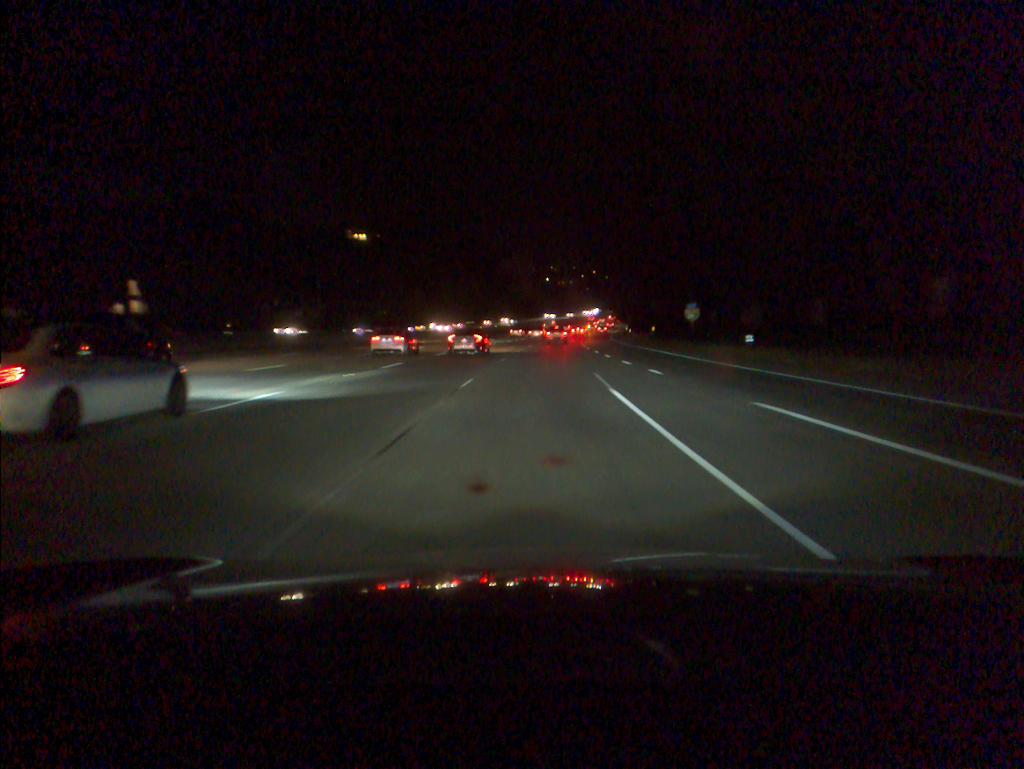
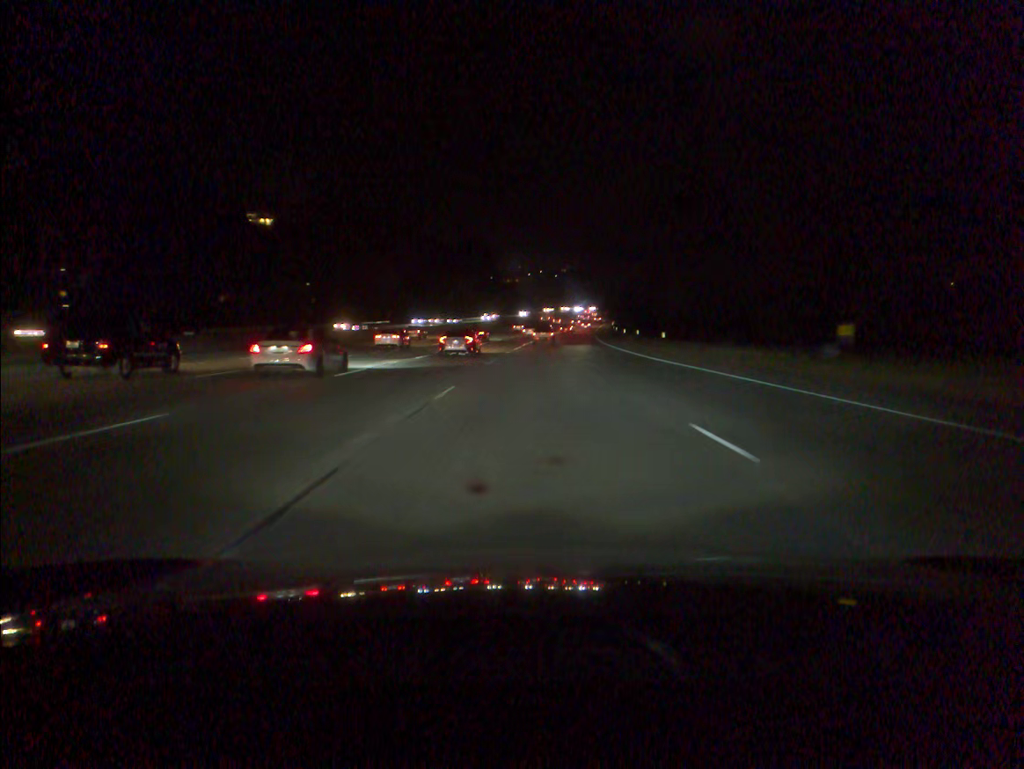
(+2.1, +61.2) m; +4°
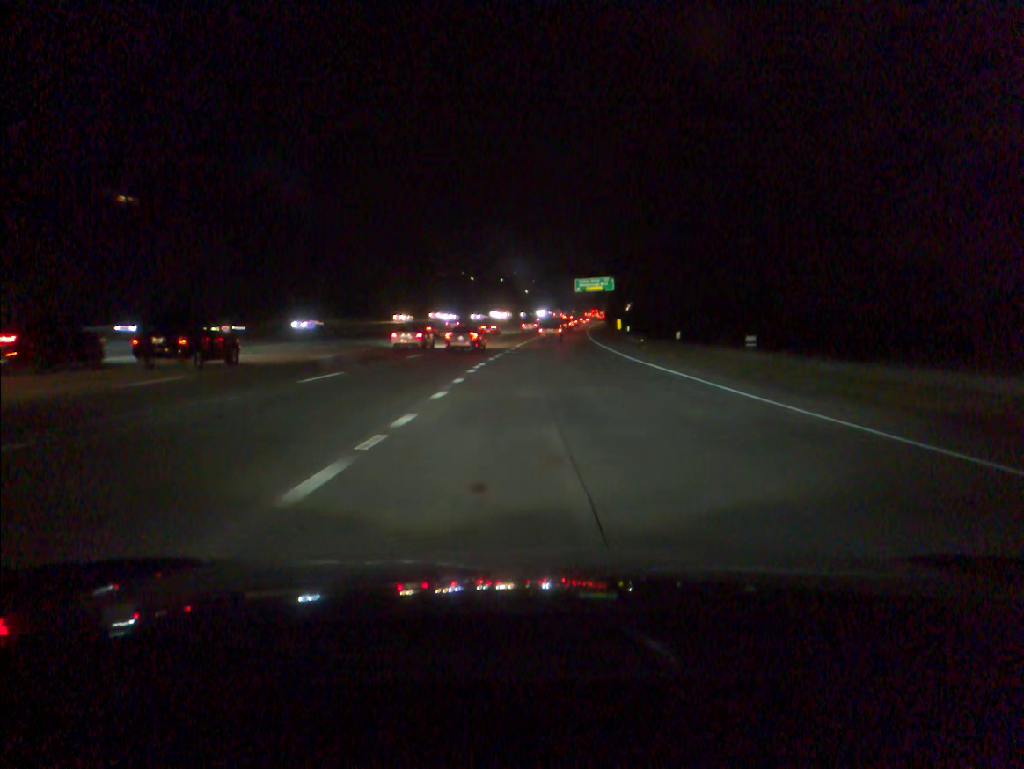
(+2.5, +75.6) m; +4°
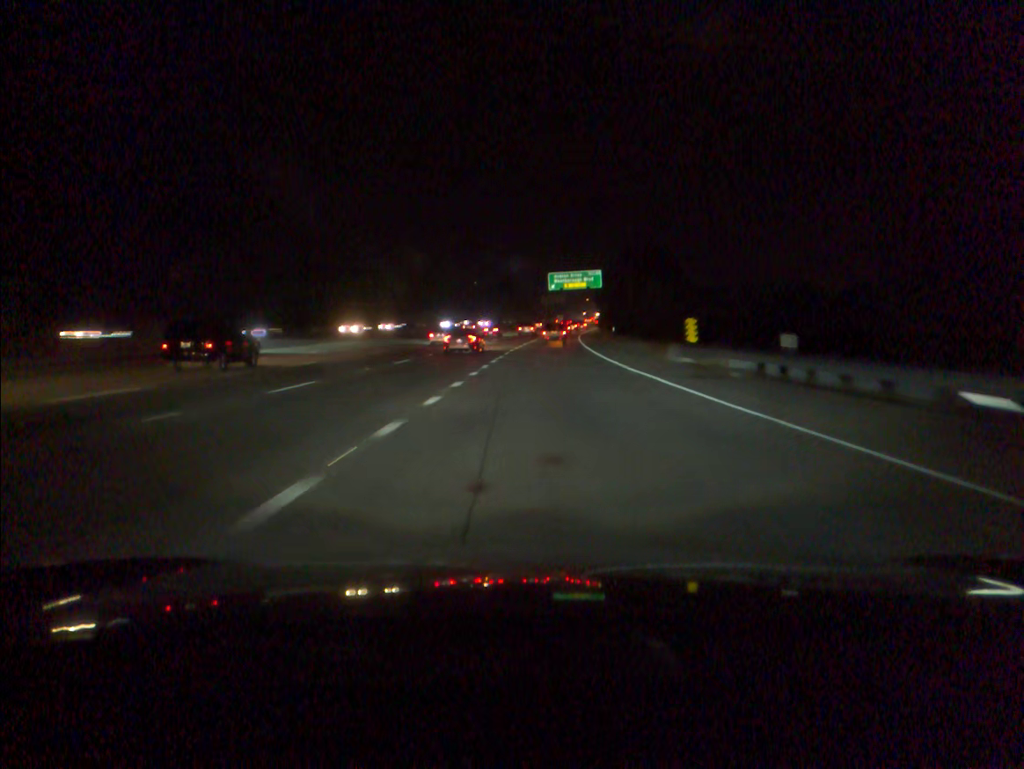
(+1.1, +46.0) m; +3°
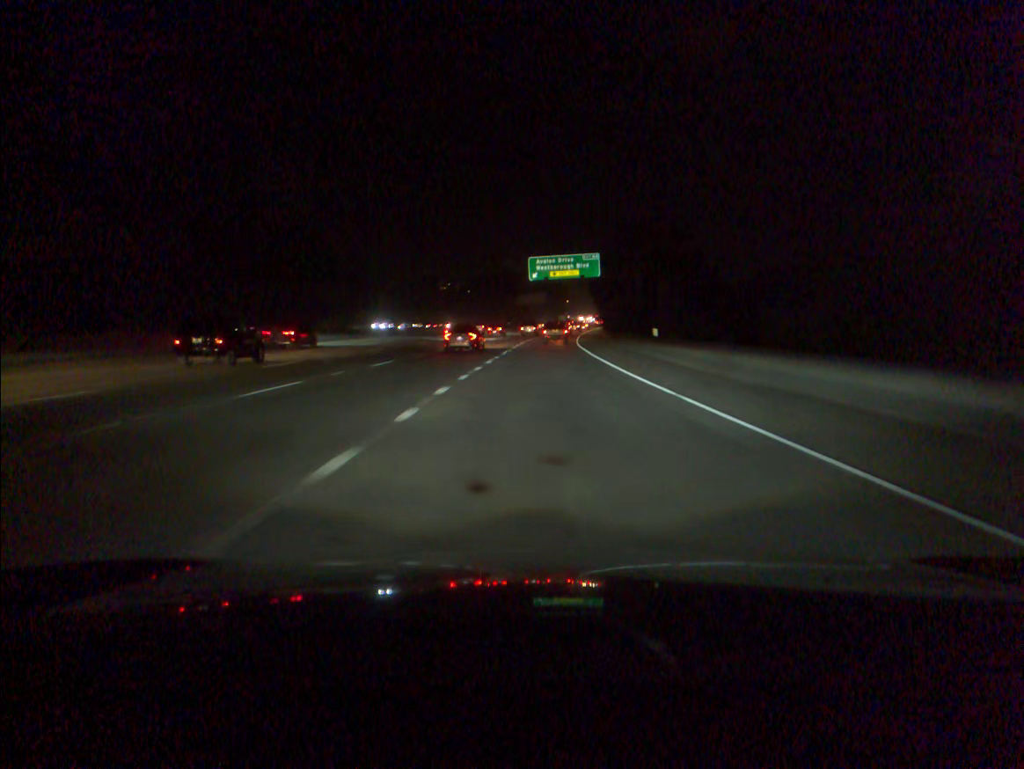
(+0.5, +30.6) m; +2°
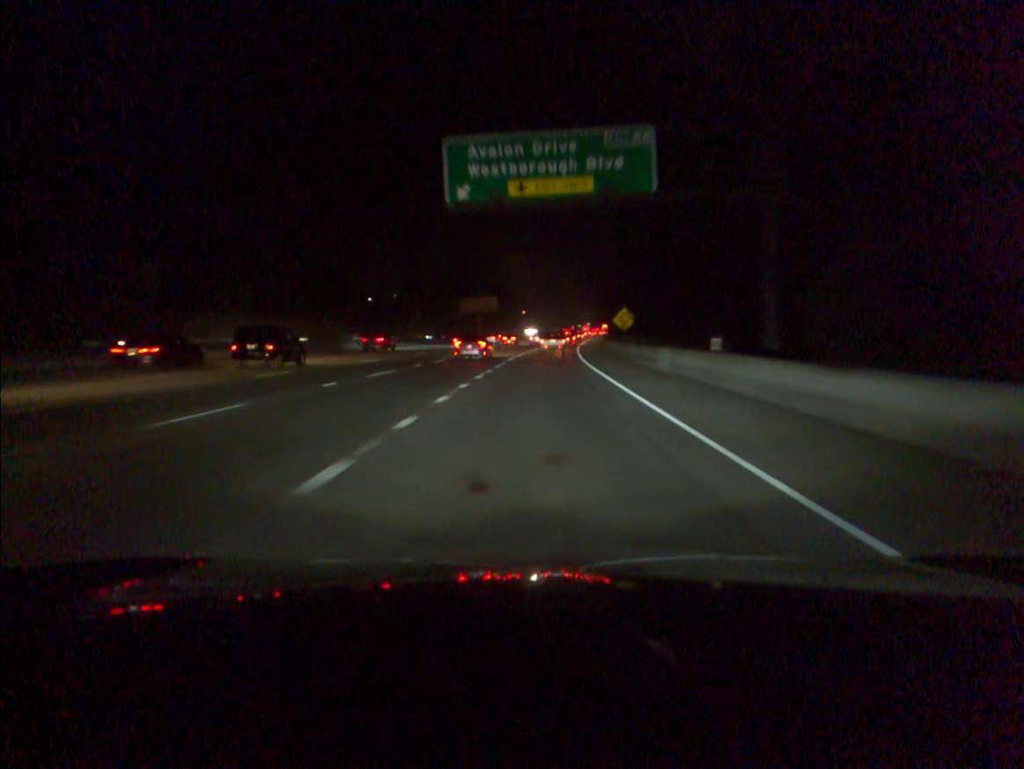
(+1.7, +59.7) m; +3°
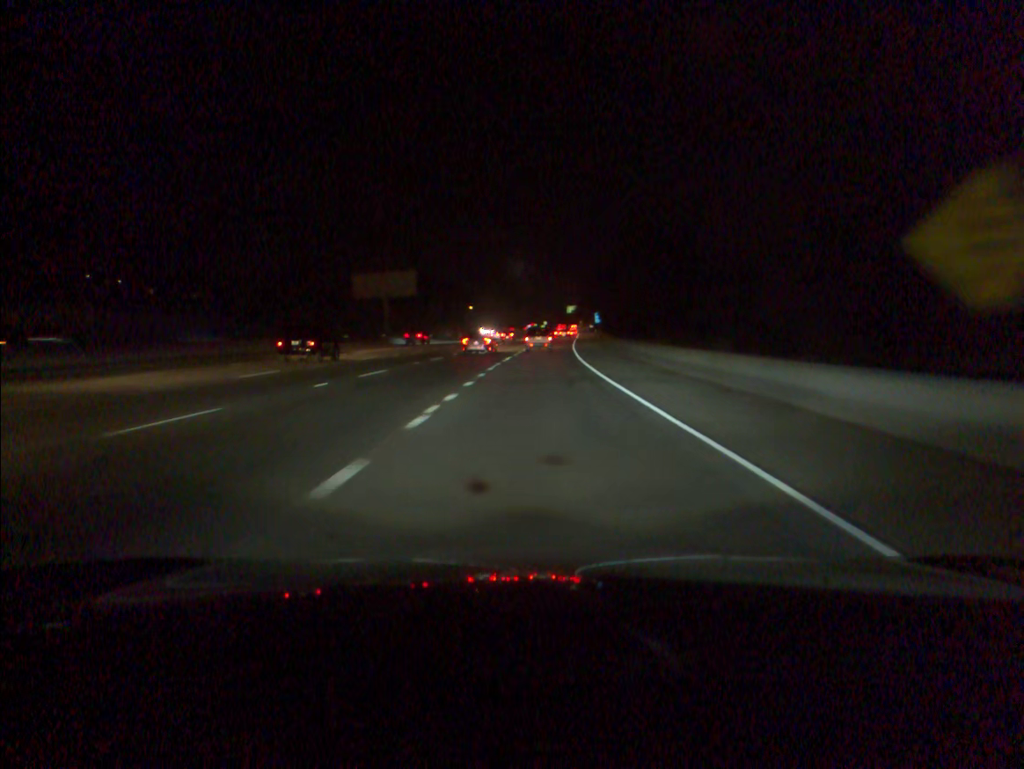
(+1.8, +59.3) m; +3°
